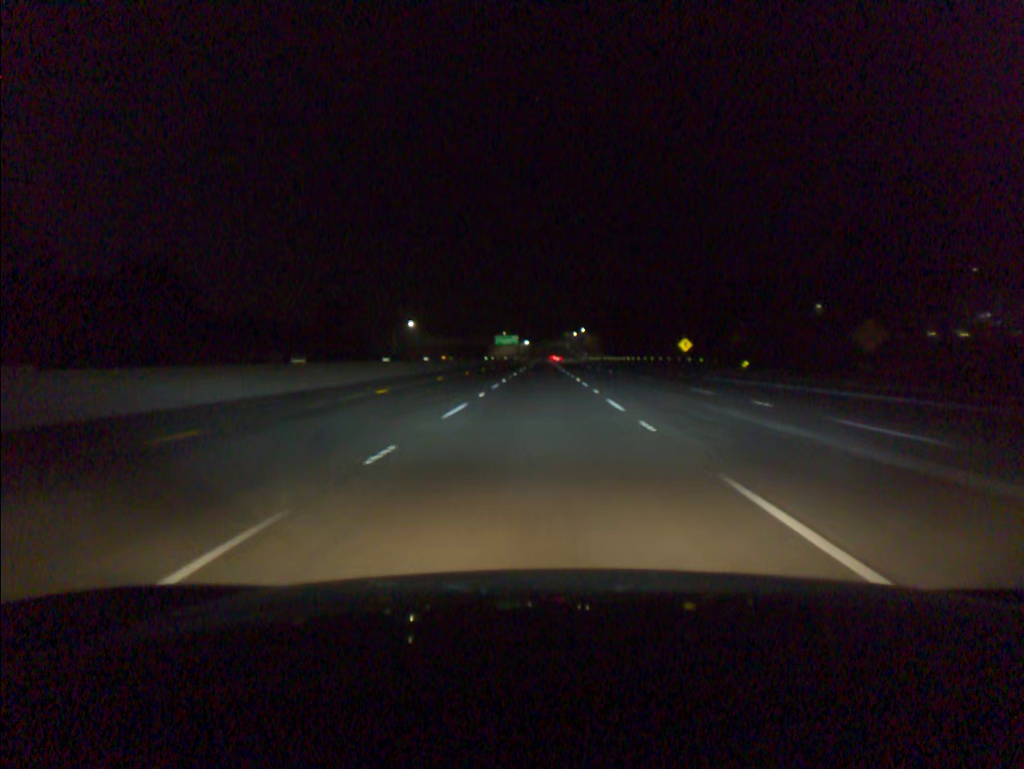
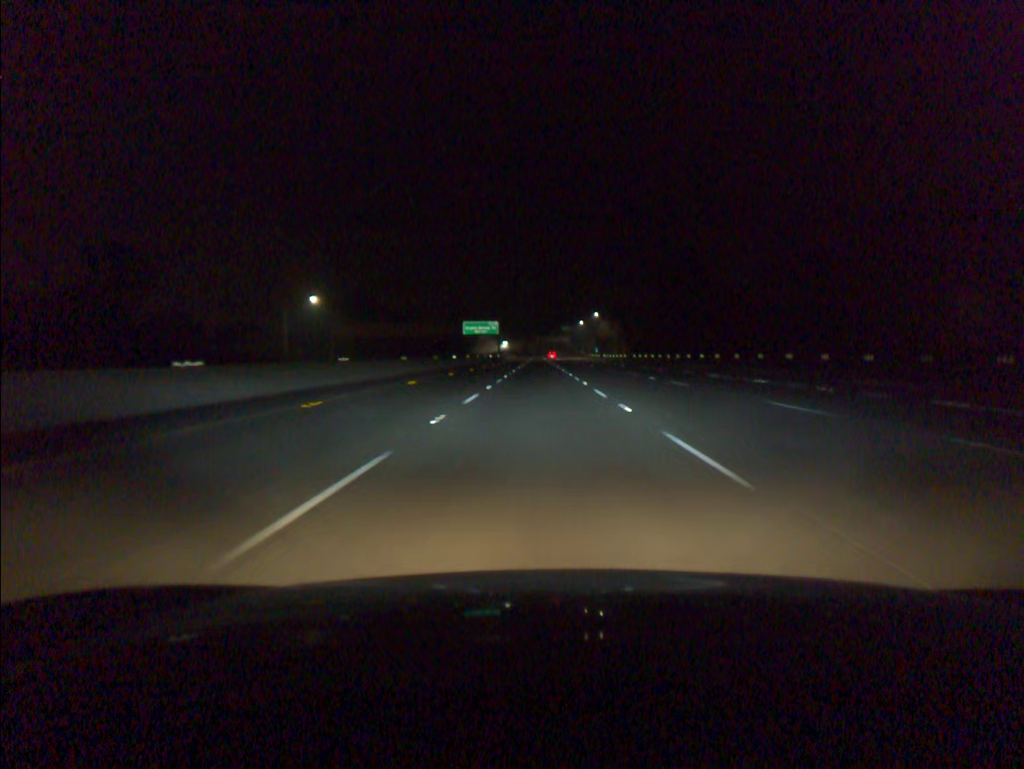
(+0.2, +95.7) m; 0°
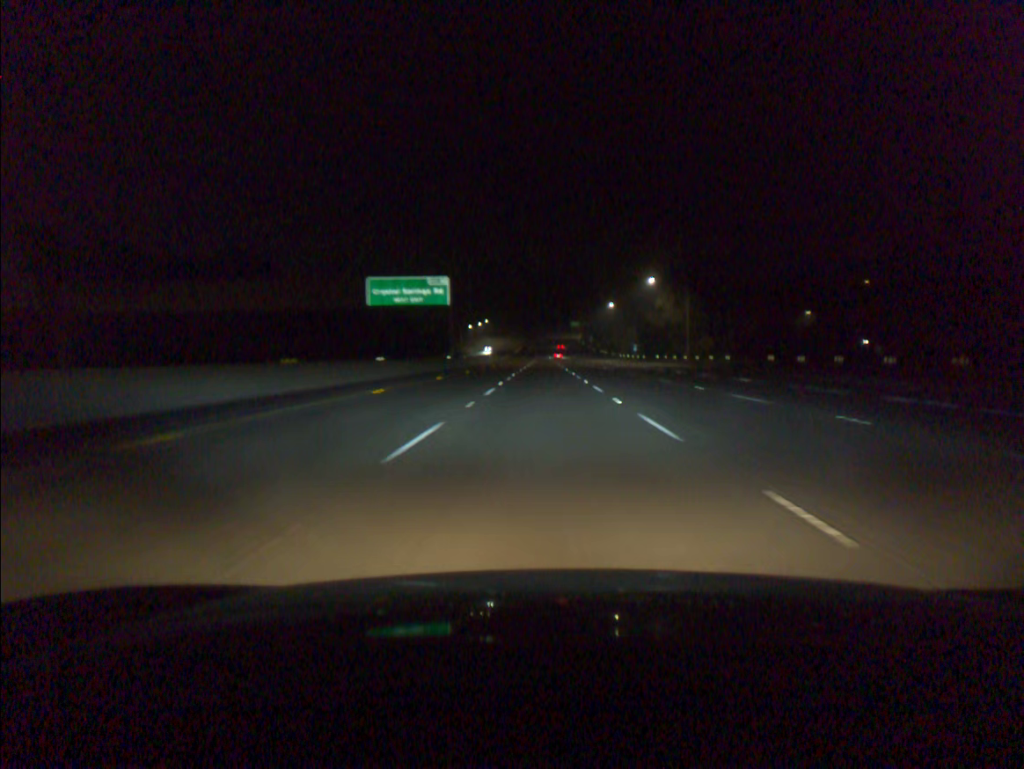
(-0.3, +95.6) m; 0°
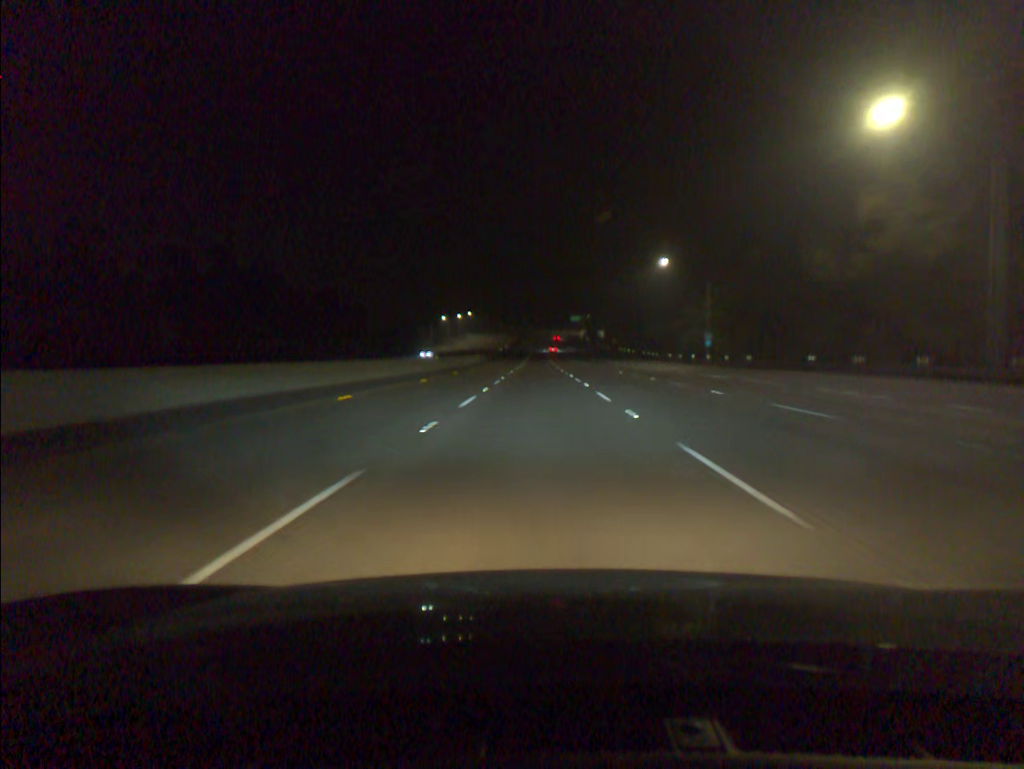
(+0.2, +76.5) m; 0°
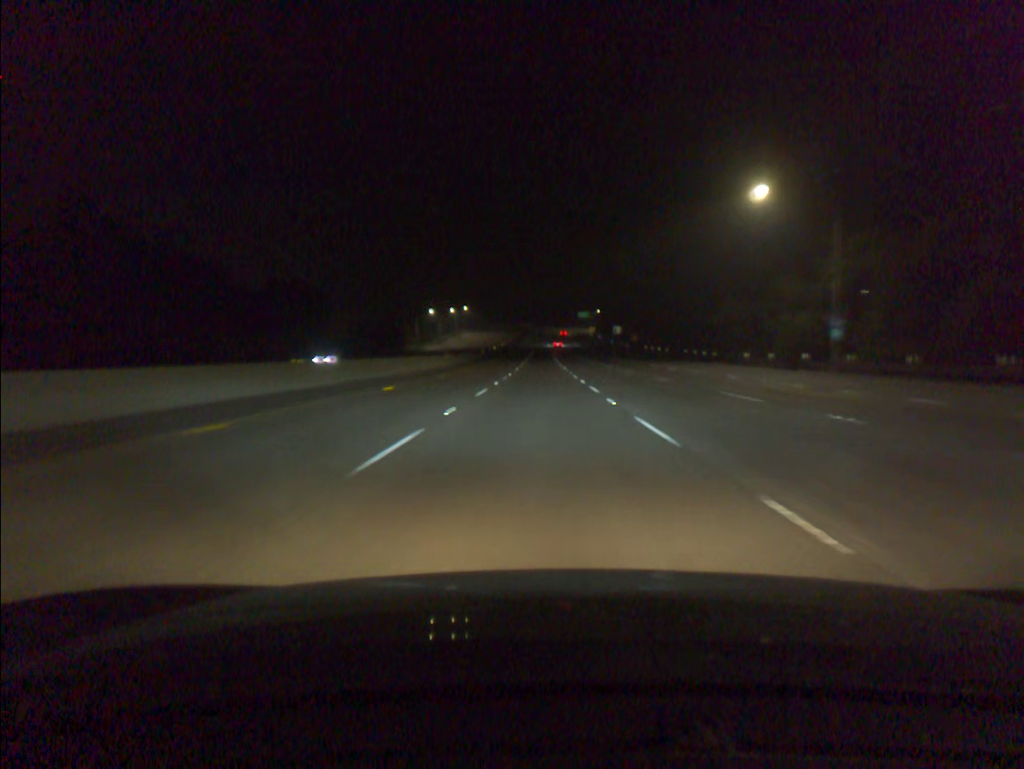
(-0.1, +38.2) m; 0°
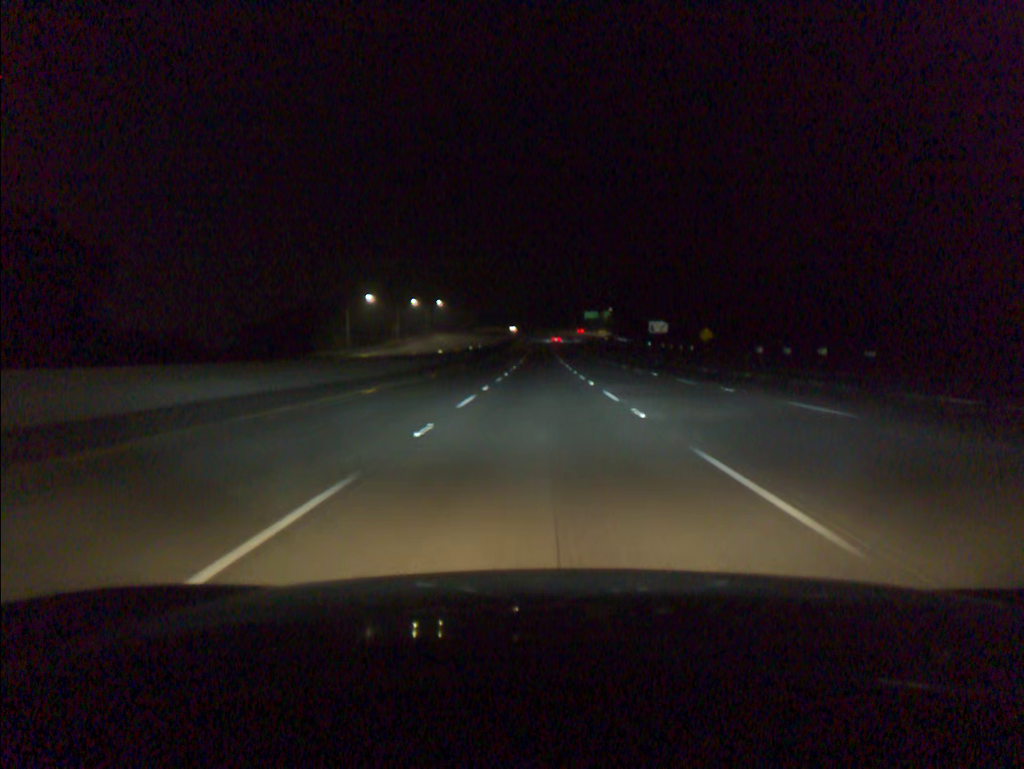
(-0.1, +76.4) m; 0°
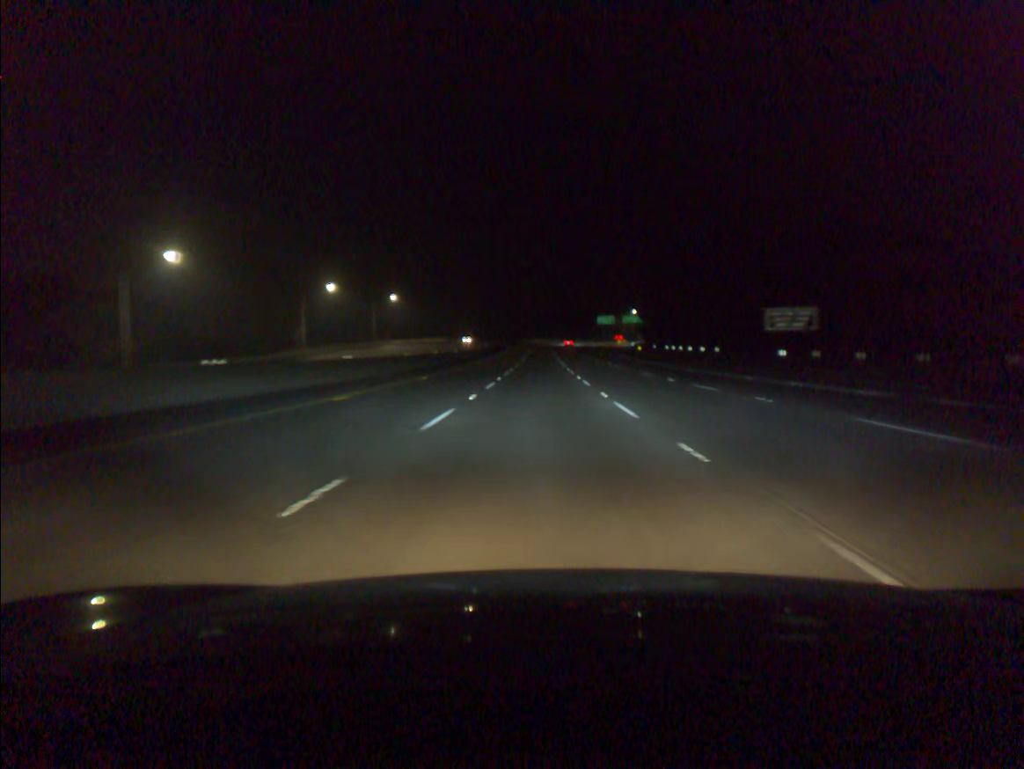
(+0.1, +75.9) m; 0°
